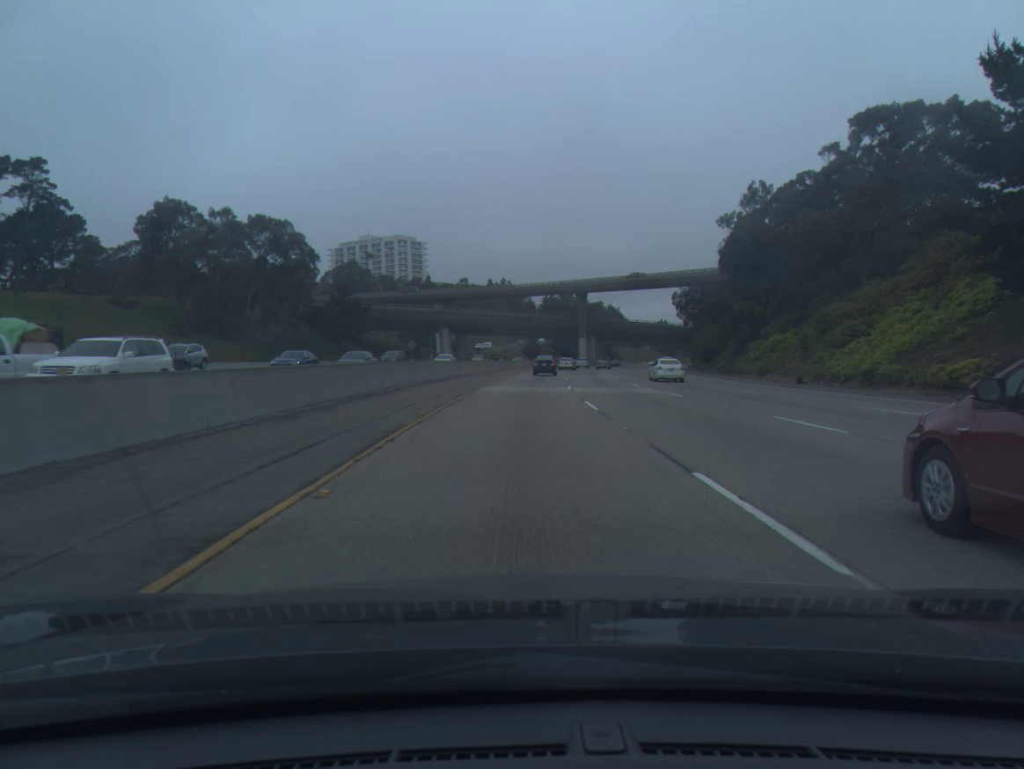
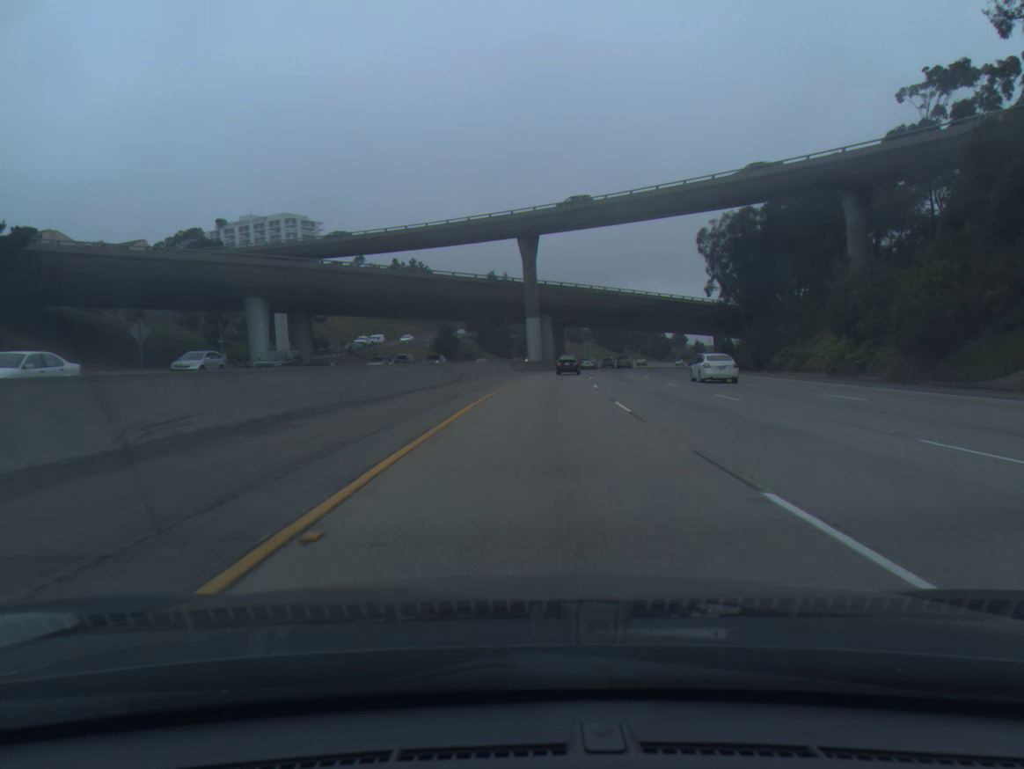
(+2.6, +74.5) m; +5°
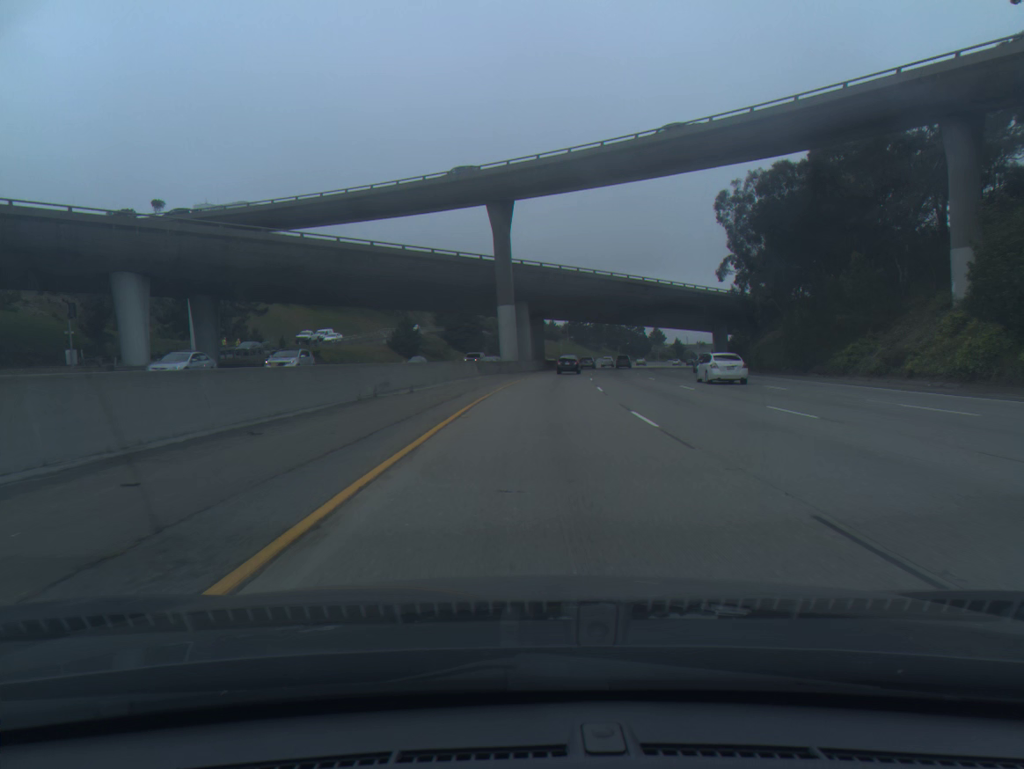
(+0.3, +18.6) m; +2°
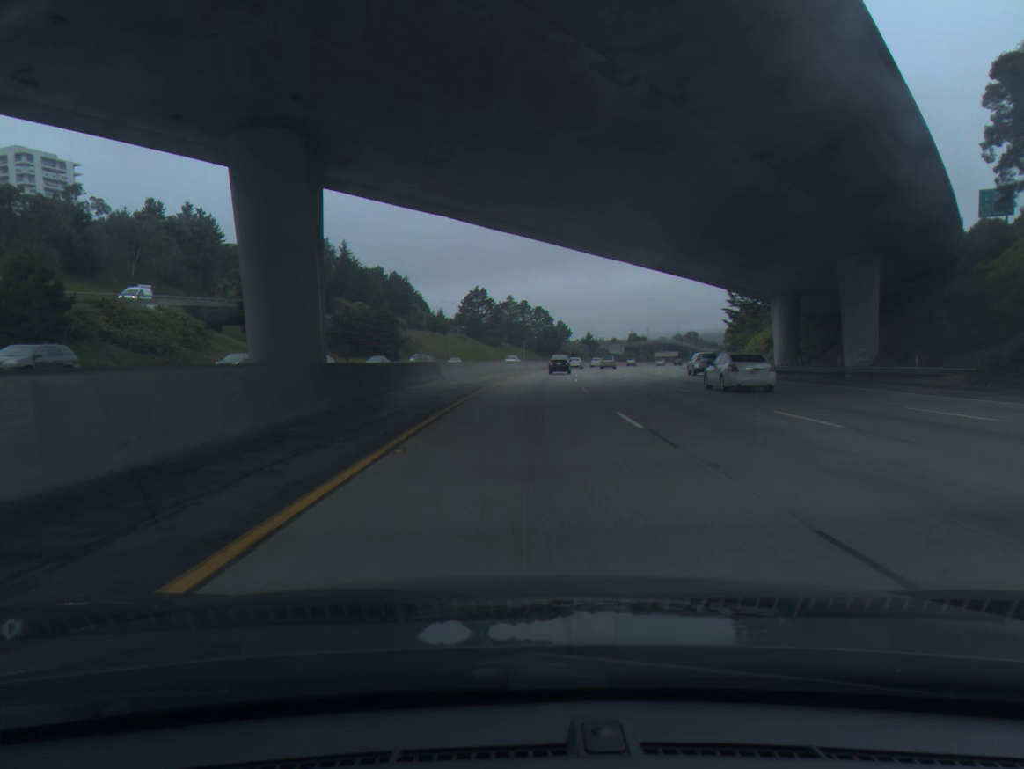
(+5.0, +74.0) m; +8°
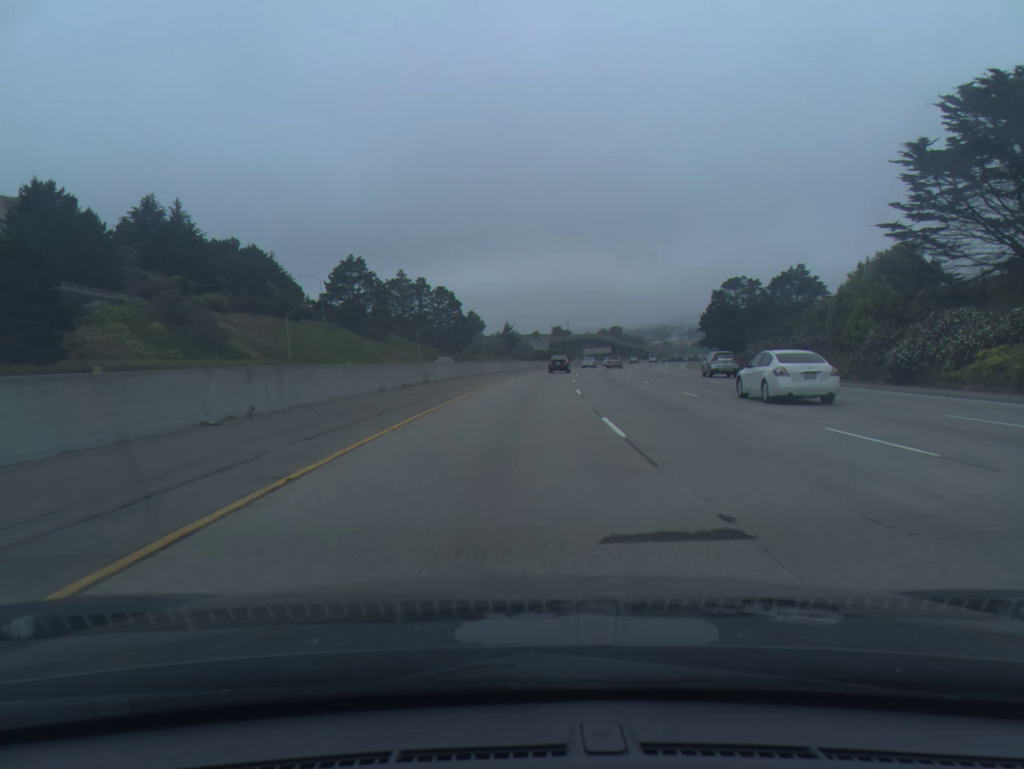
(+4.4, +74.5) m; +6°
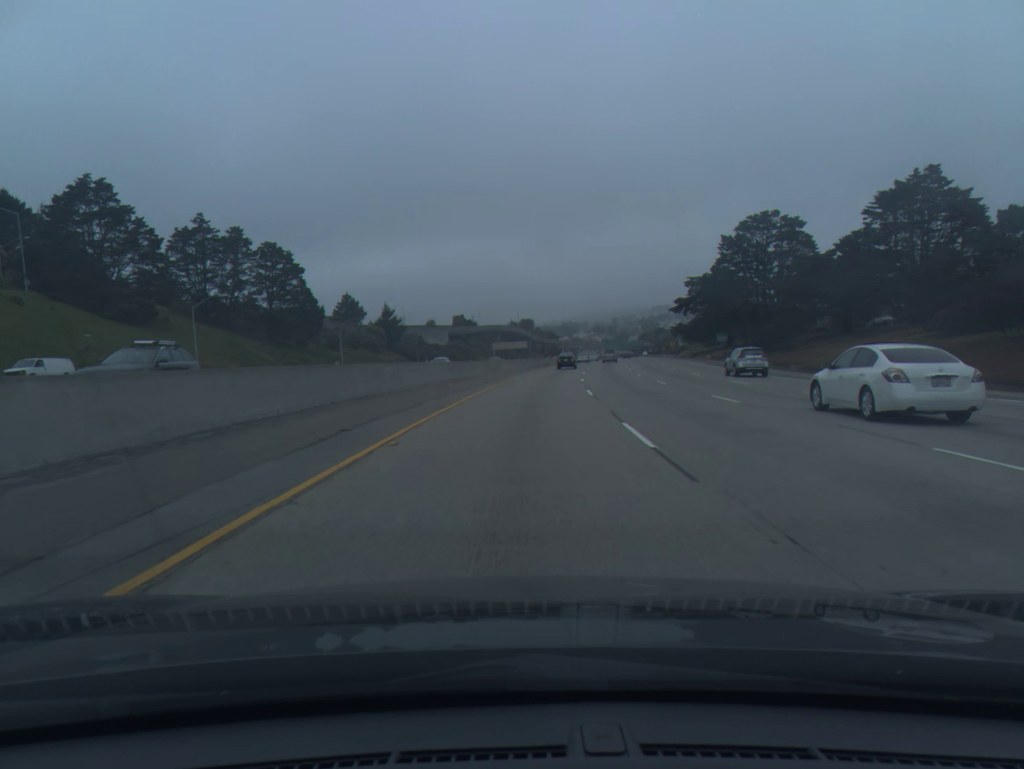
(+4.5, +74.9) m; +7°
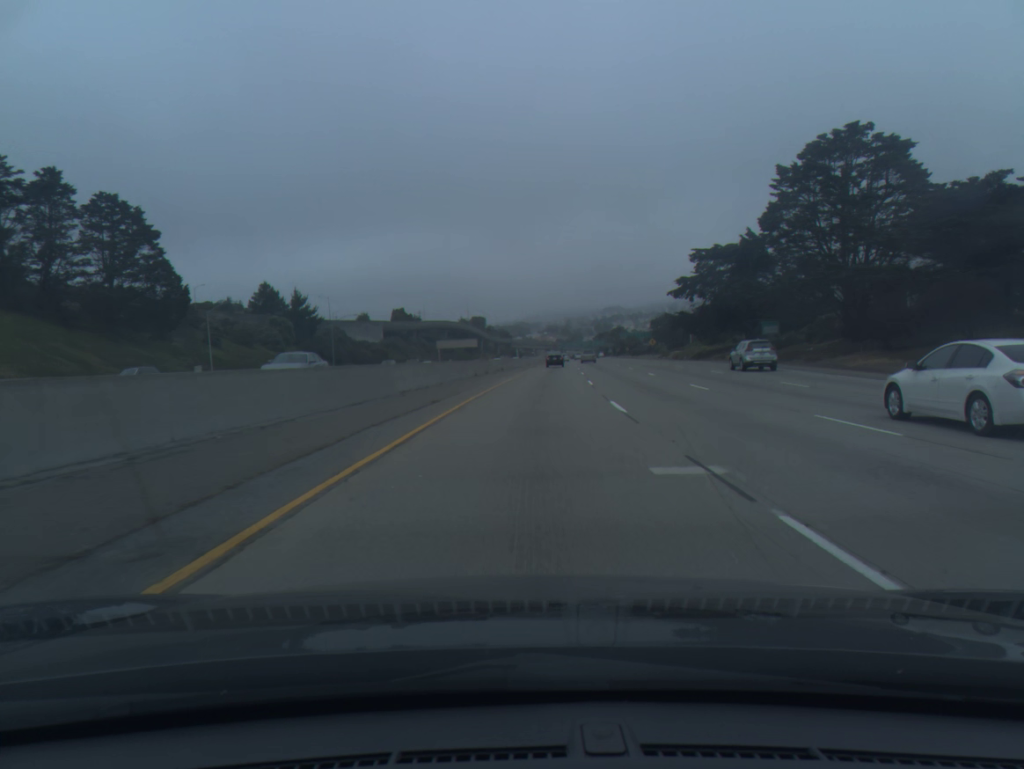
(+1.1, +37.7) m; +3°
